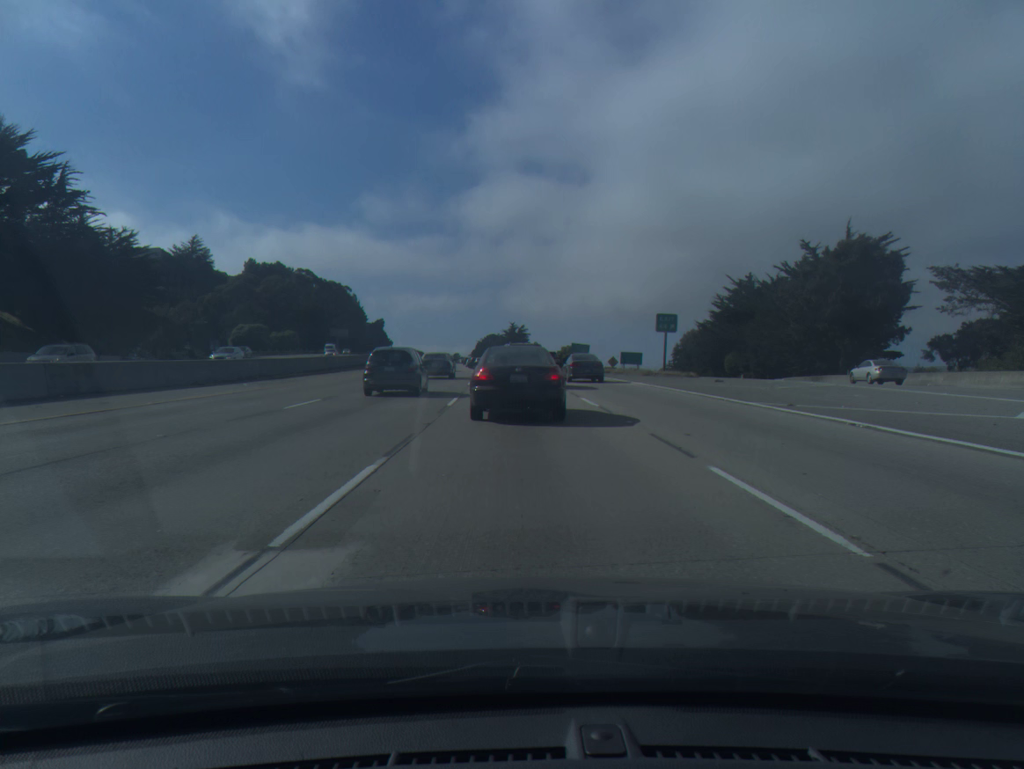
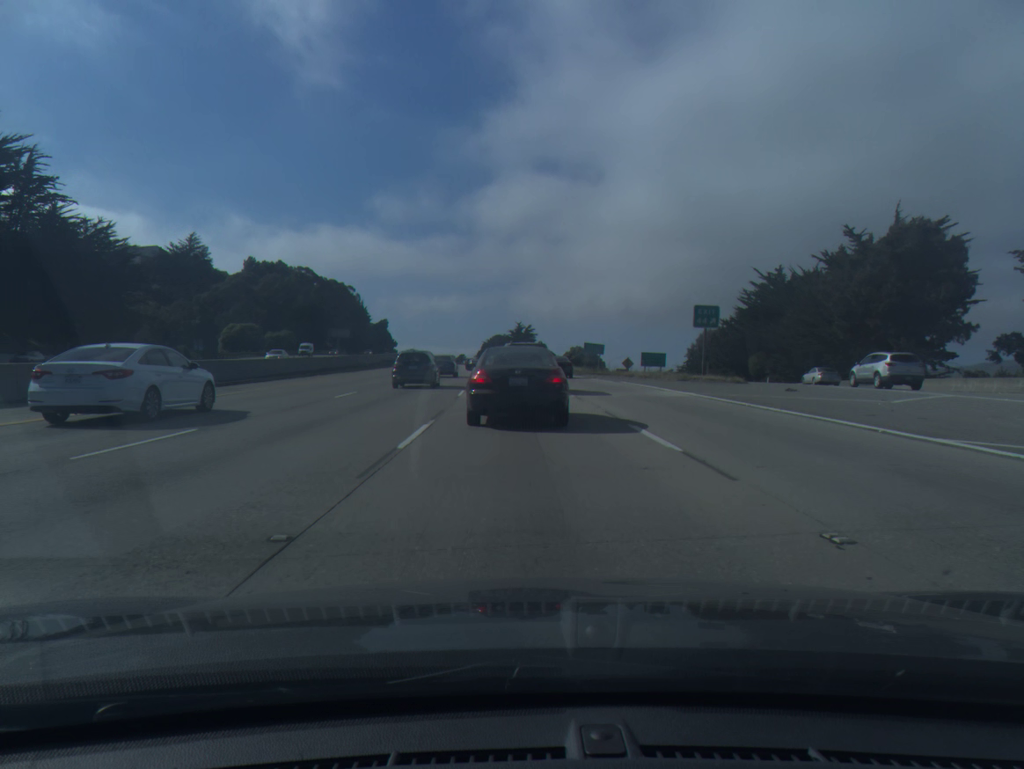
(0.0, +9.1) m; 0°
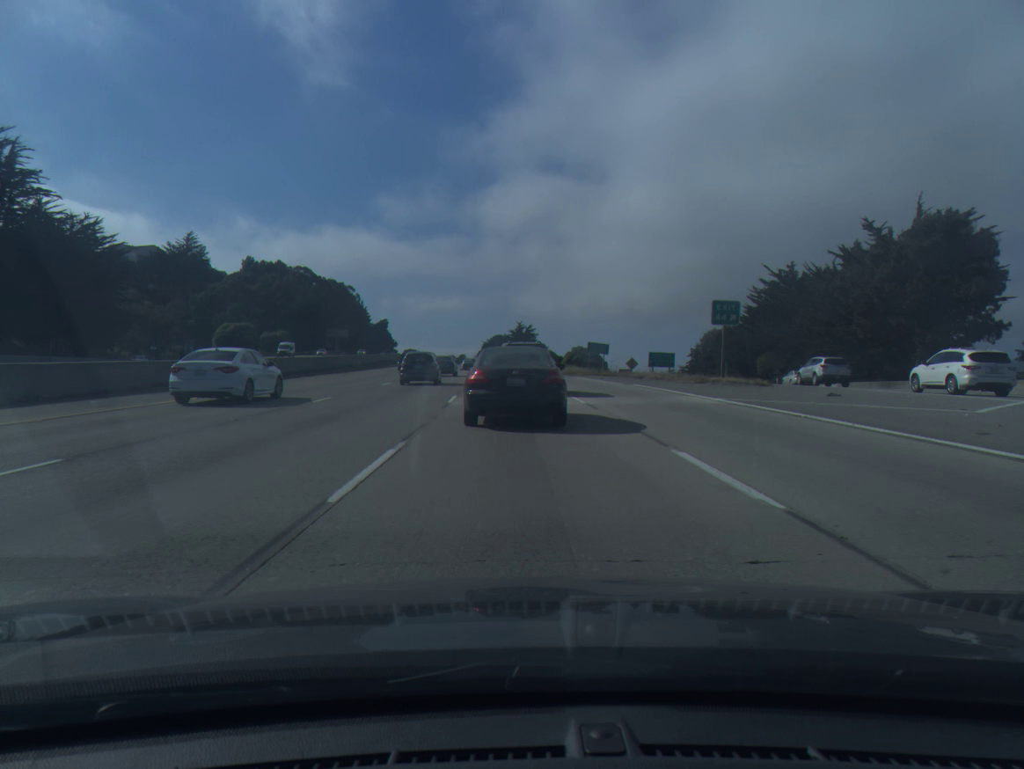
(0.0, +4.0) m; 0°
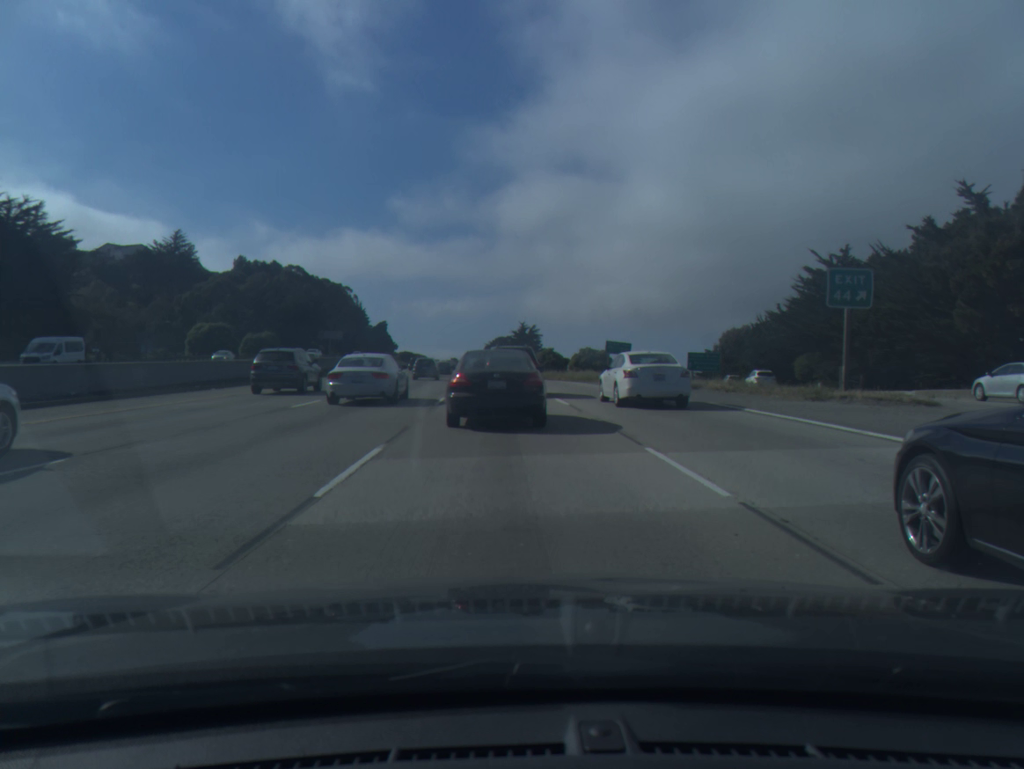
(0.0, +14.2) m; 0°
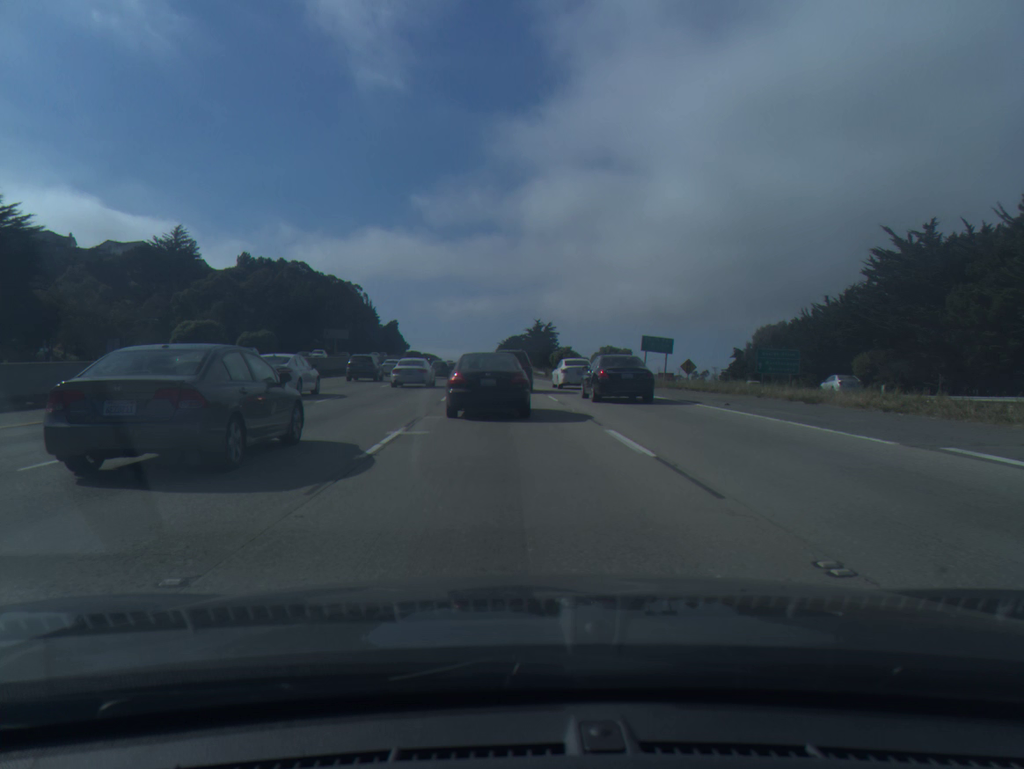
(-0.1, +11.5) m; -1°
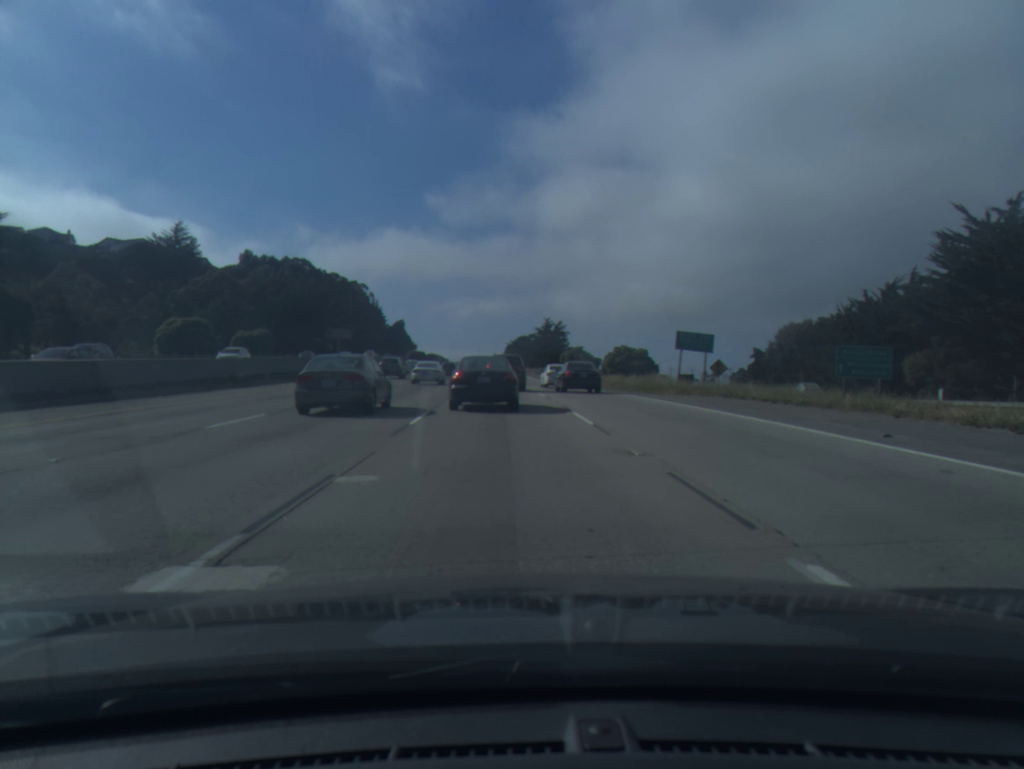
(0.0, +8.8) m; -1°
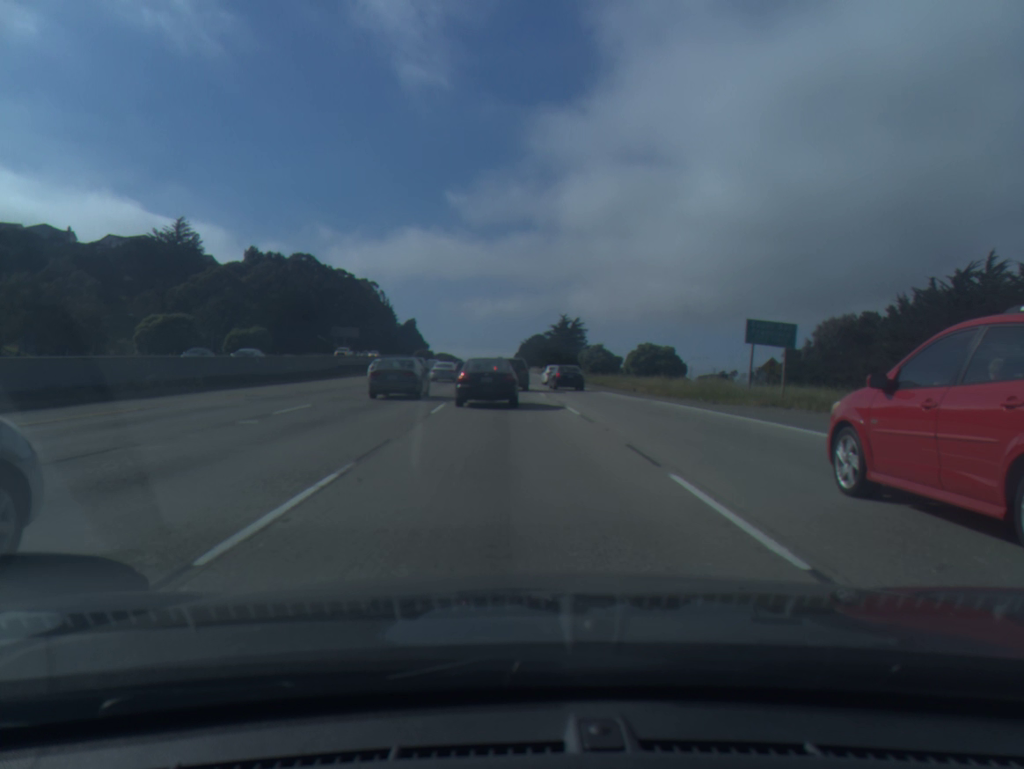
(-0.1, +10.7) m; -1°
